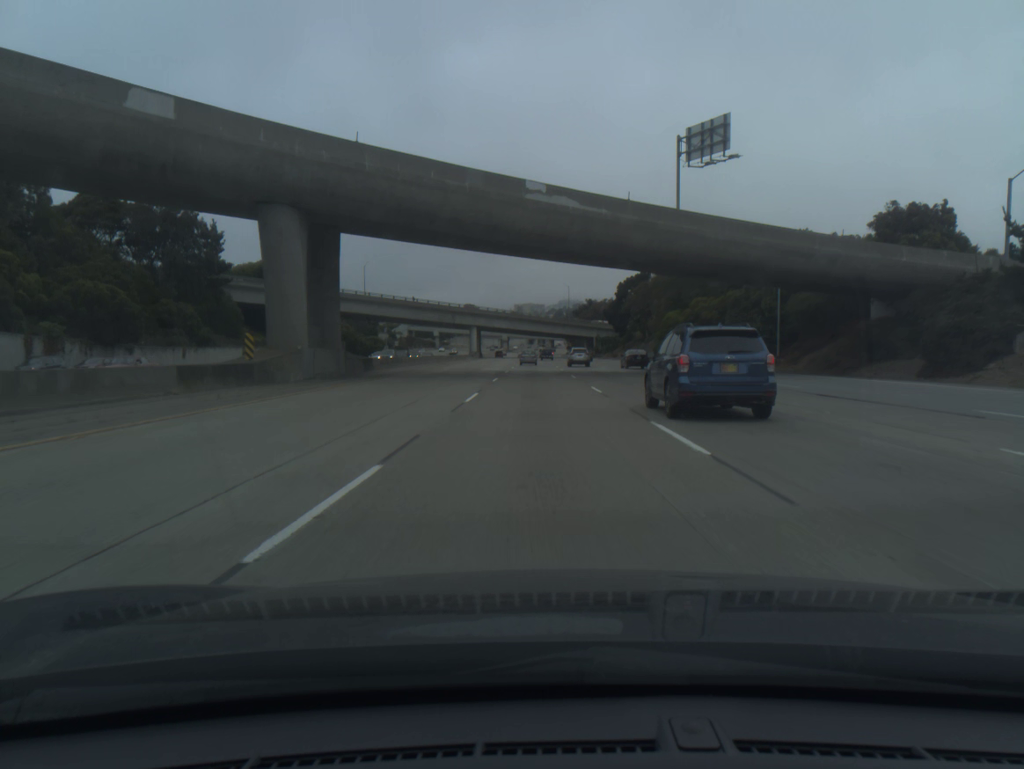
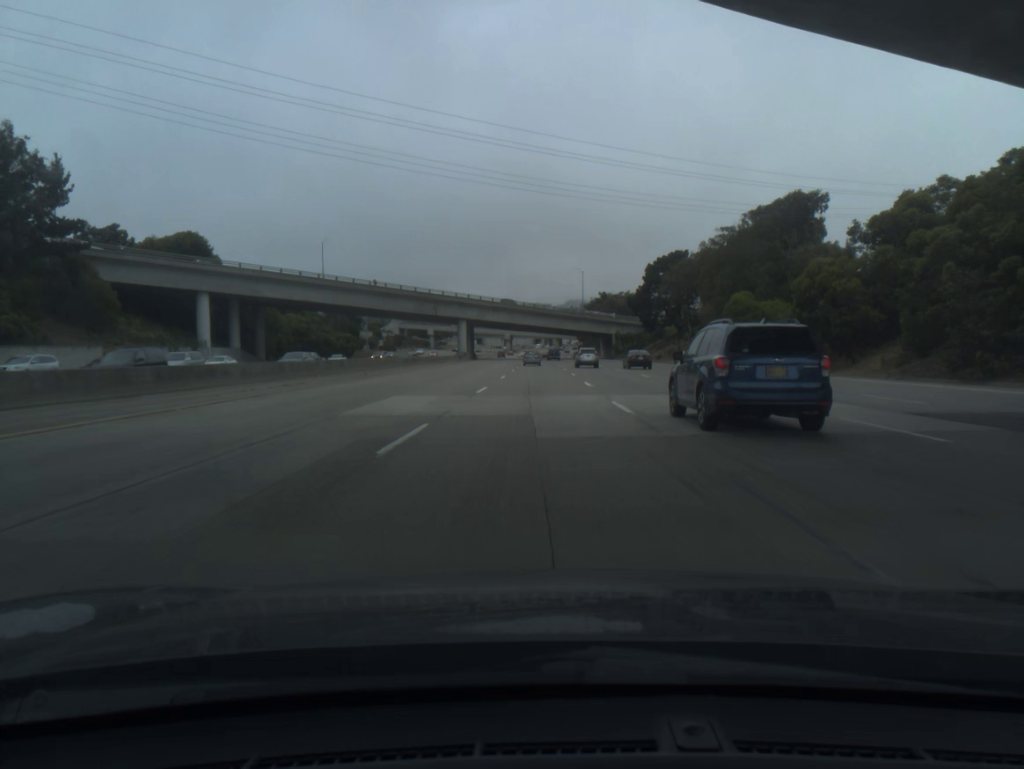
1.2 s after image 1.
(-0.1, +38.3) m; 0°
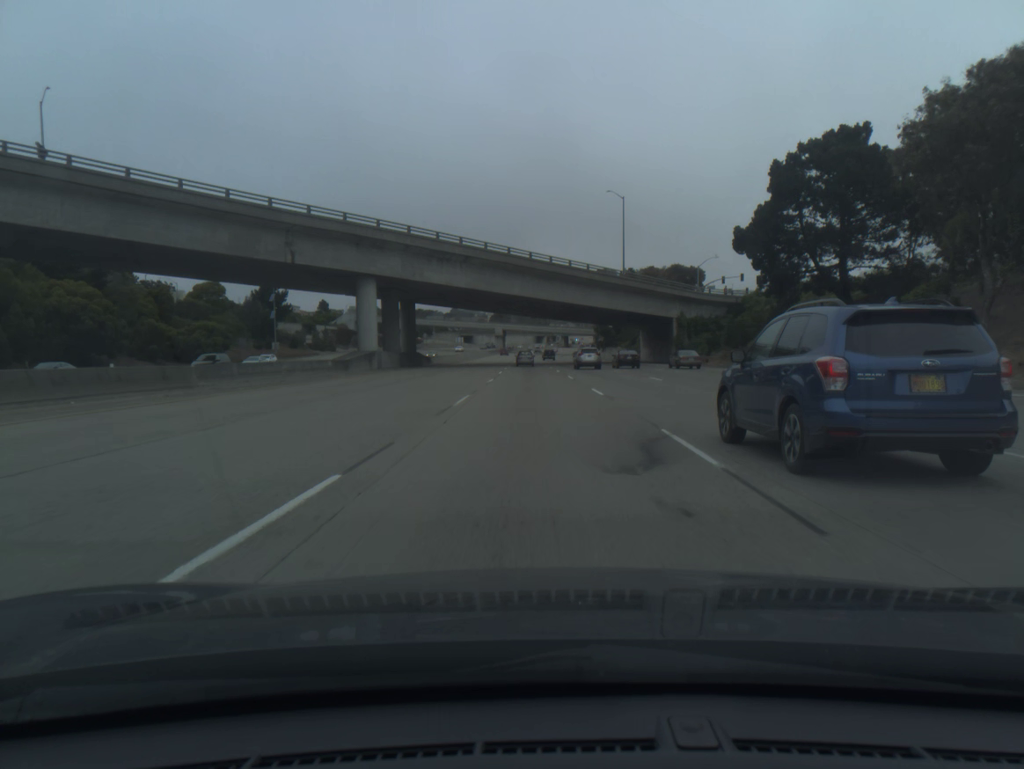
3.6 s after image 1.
(-0.1, +76.7) m; 0°
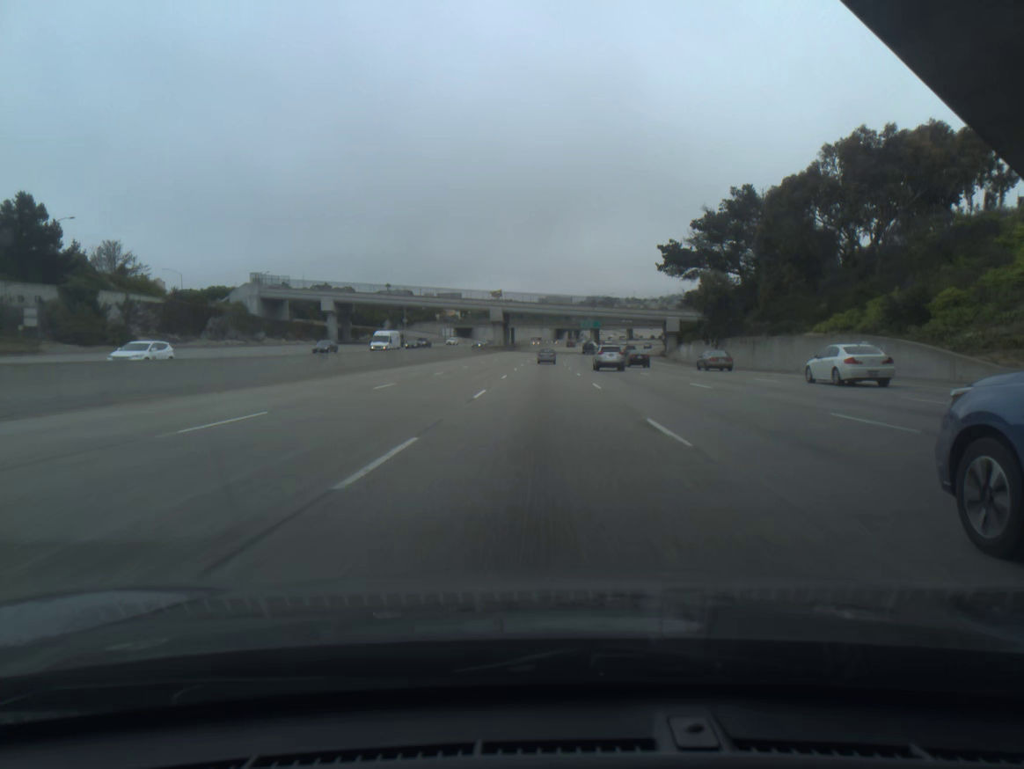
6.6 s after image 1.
(-1.6, +96.3) m; -1°
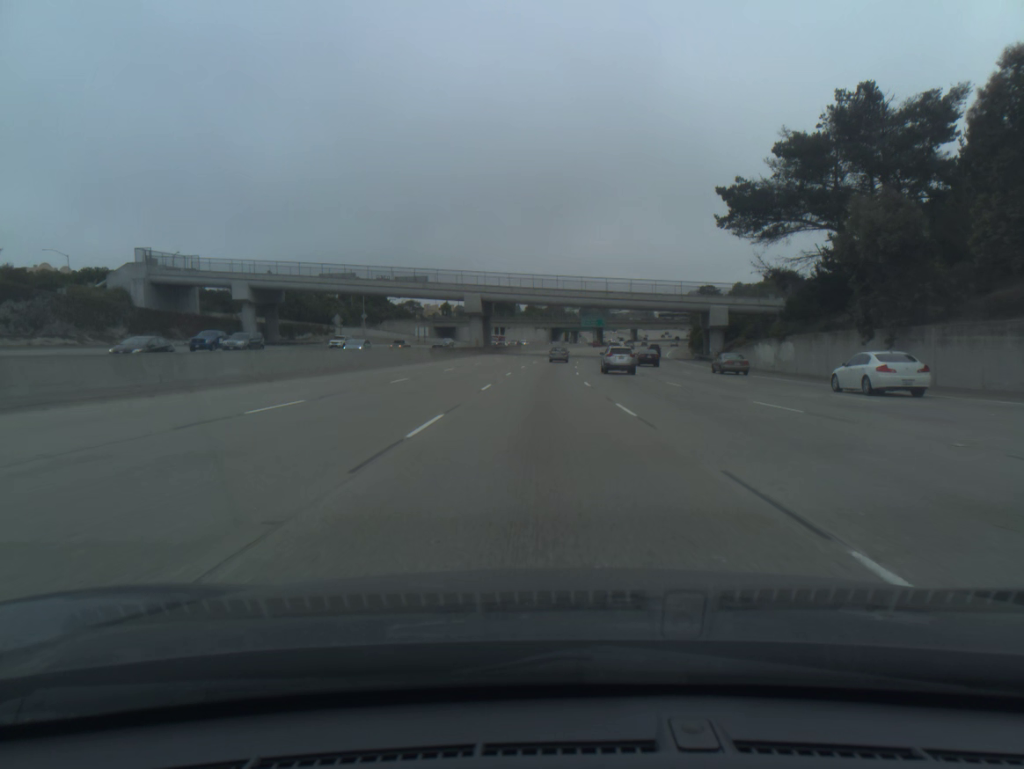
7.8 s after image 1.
(+0.1, +38.6) m; 0°
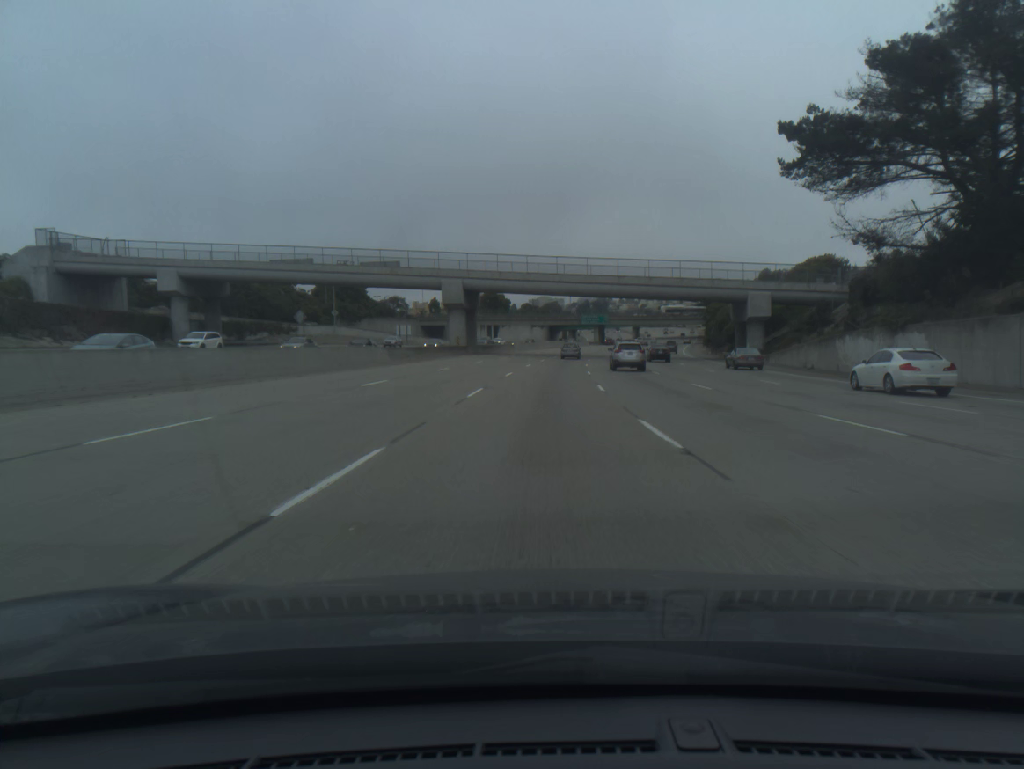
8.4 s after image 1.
(0.0, +19.3) m; 0°
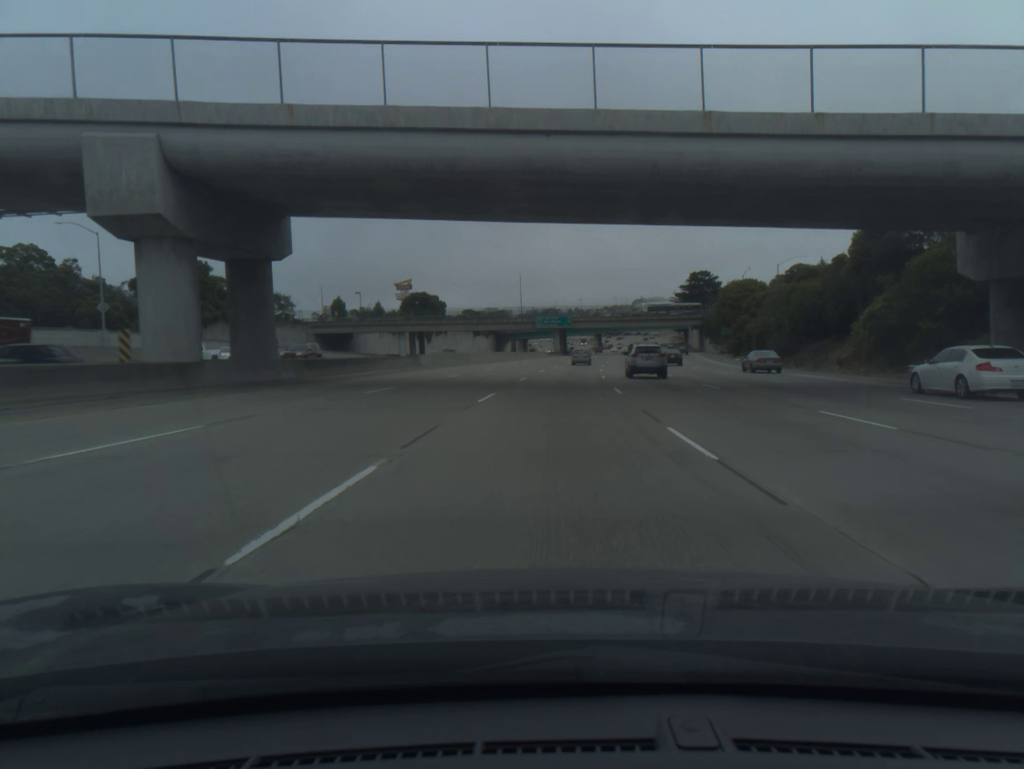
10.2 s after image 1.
(+1.4, +57.9) m; +4°
